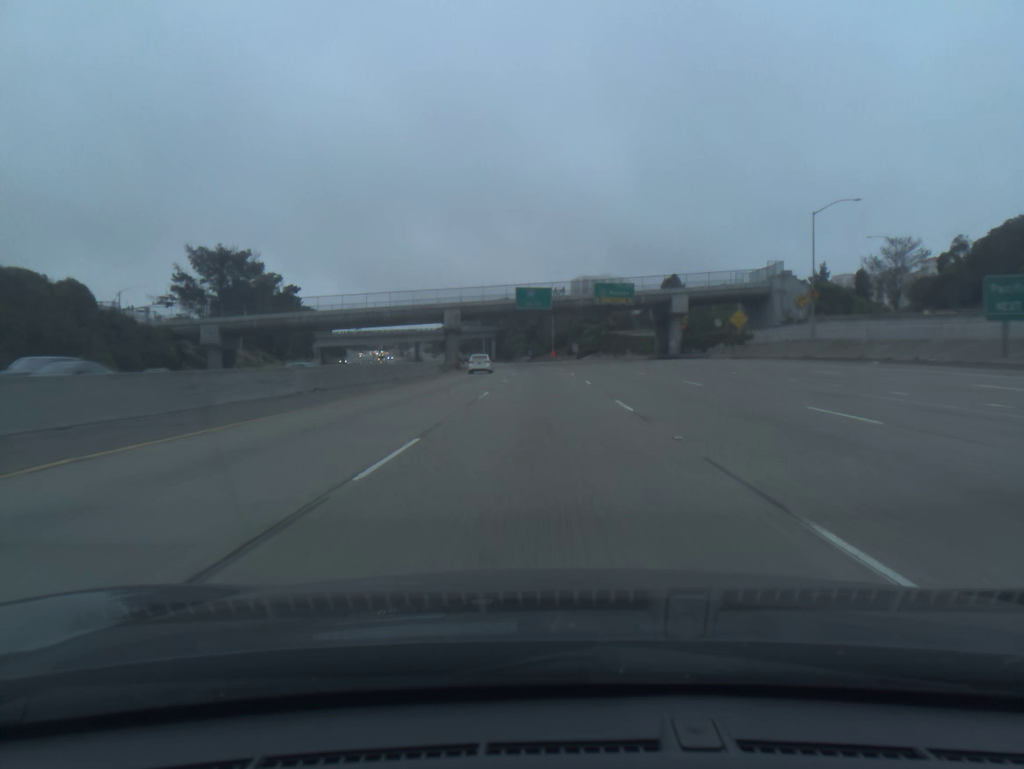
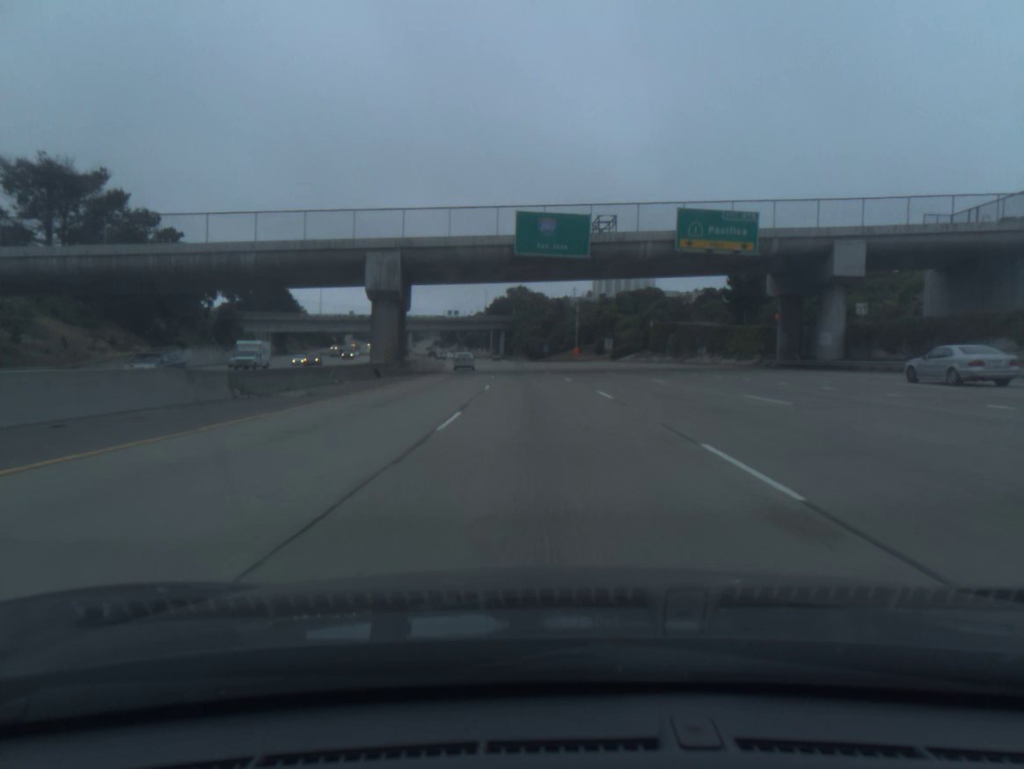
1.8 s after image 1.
(-0.4, +53.7) m; -1°
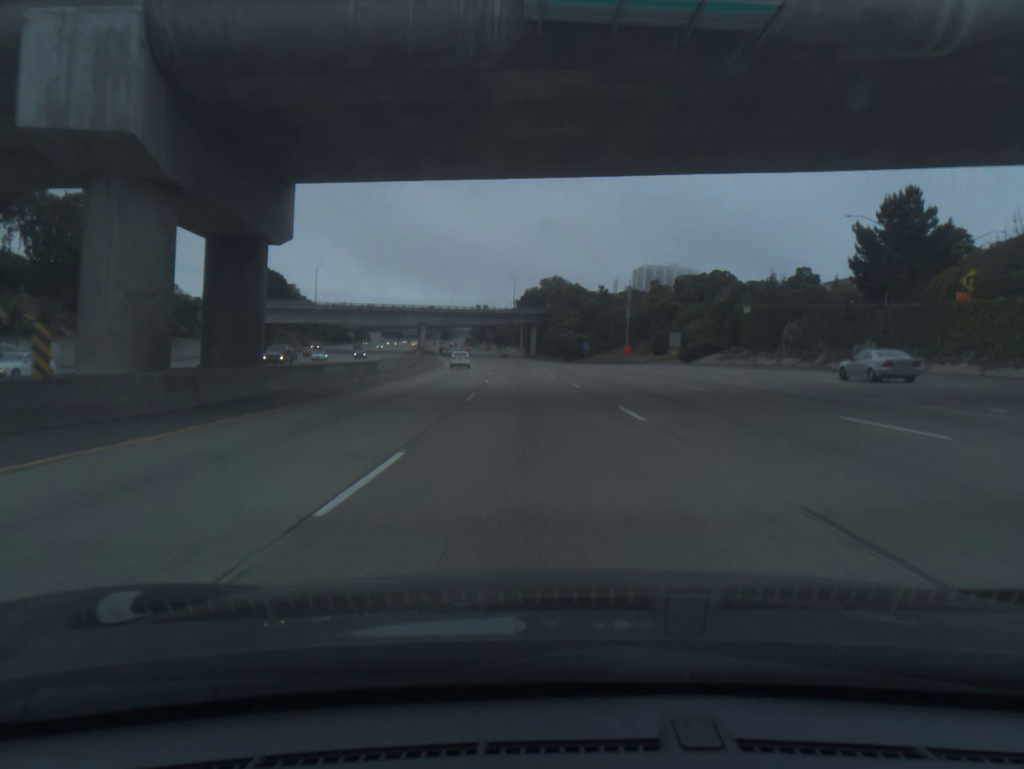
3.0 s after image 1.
(-0.7, +35.9) m; -2°
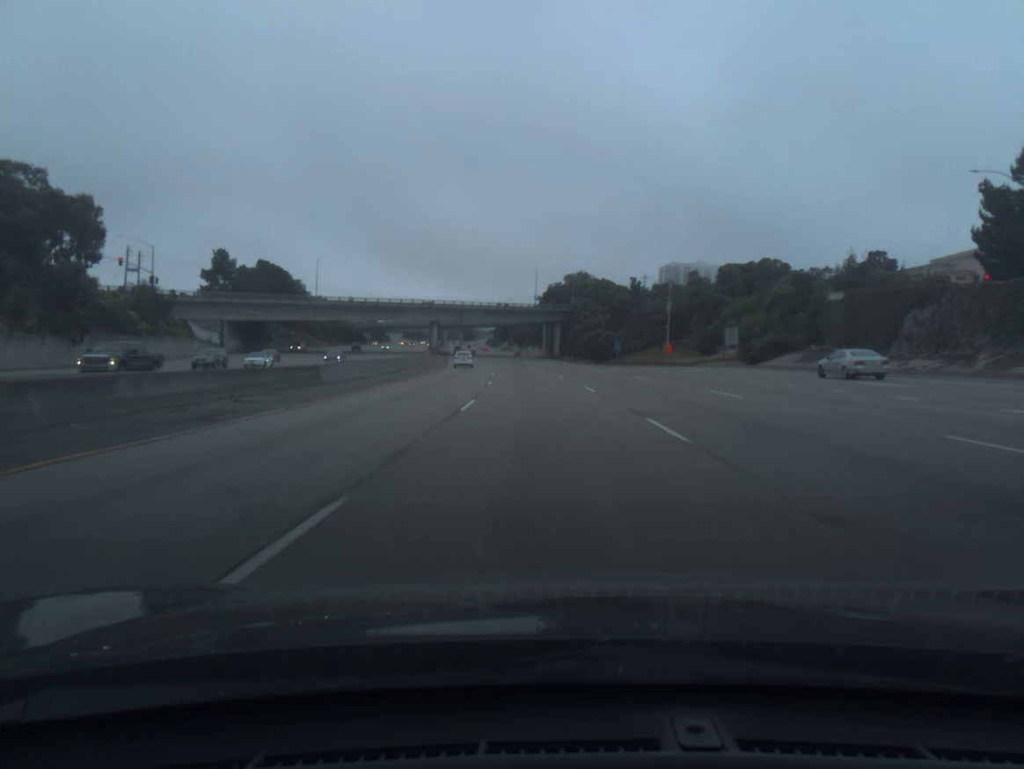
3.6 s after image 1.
(-0.3, +18.0) m; -2°
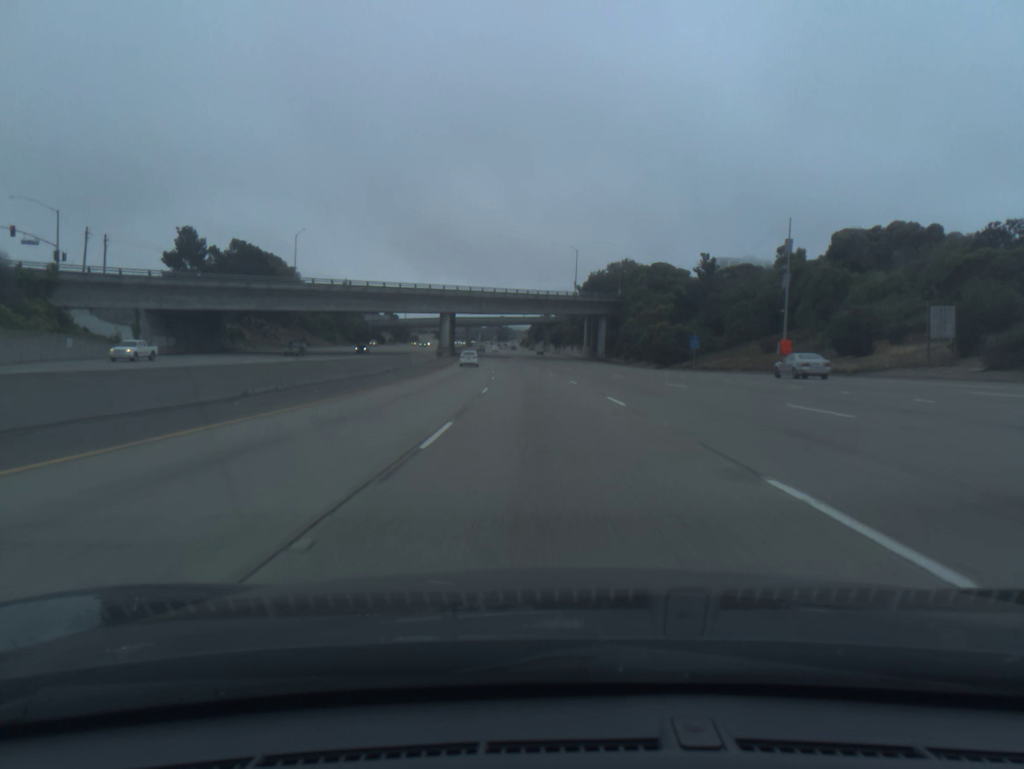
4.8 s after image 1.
(-0.9, +36.0) m; -3°
